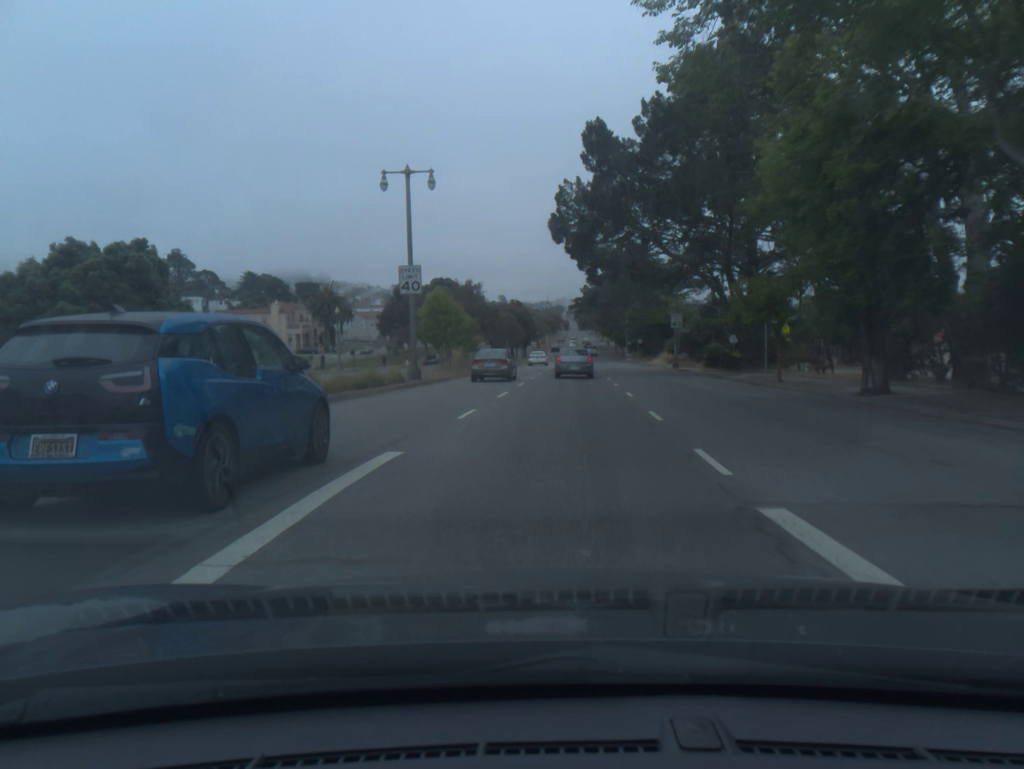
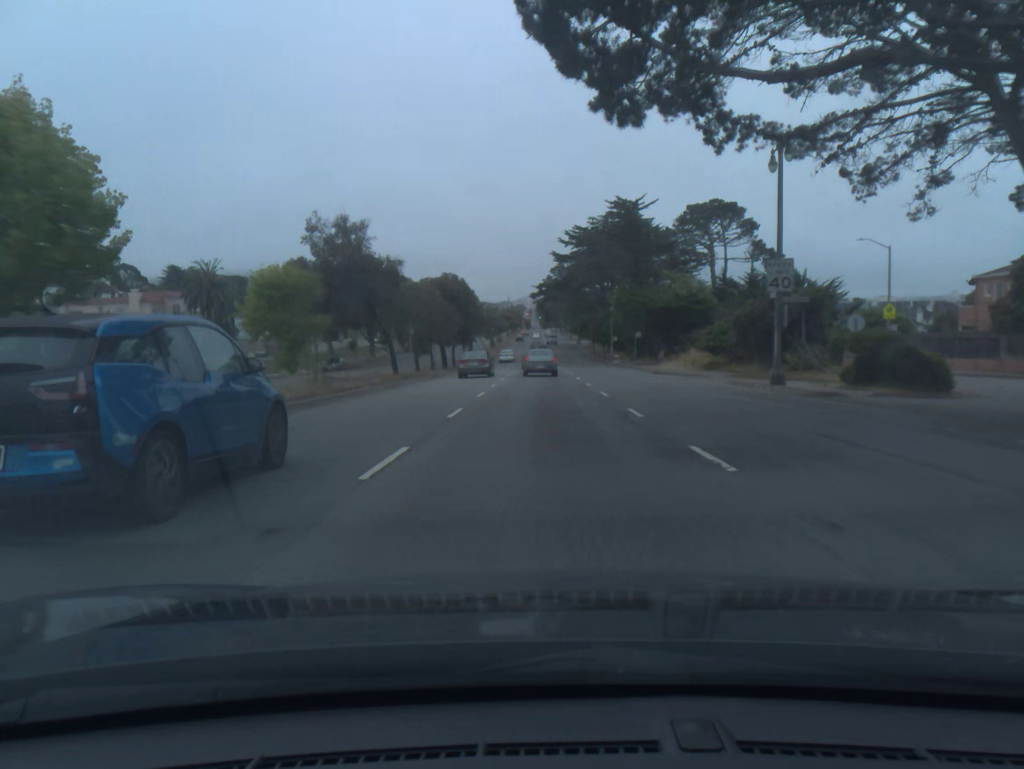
(+1.1, +36.1) m; +3°
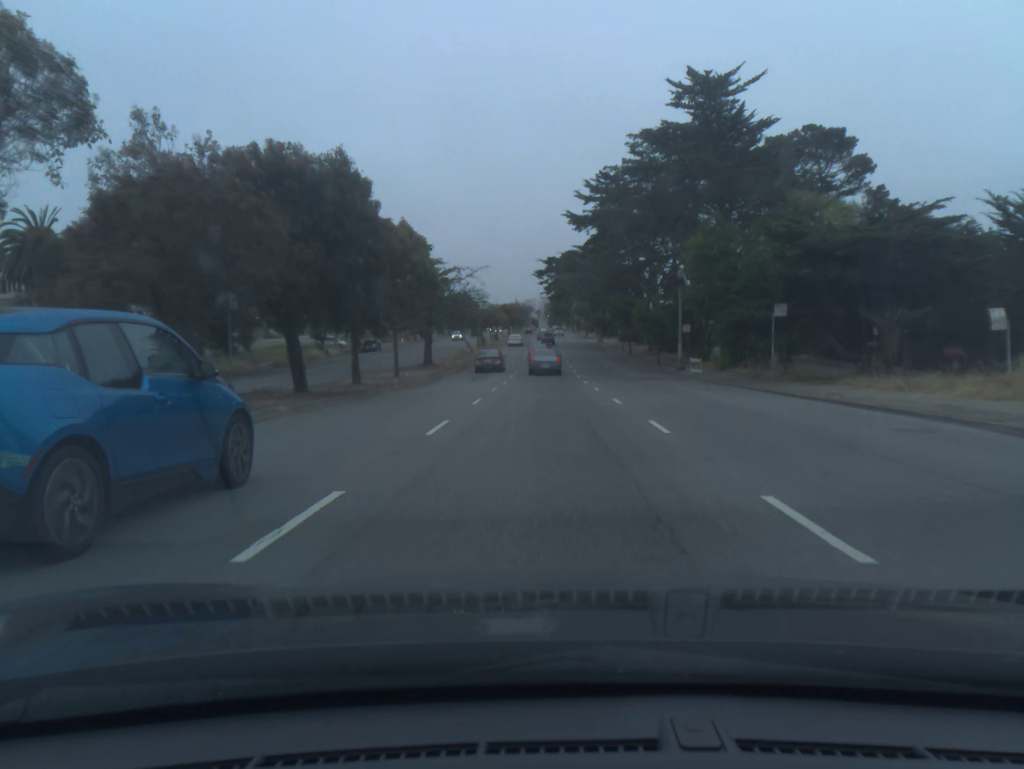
(-0.2, +39.9) m; -1°
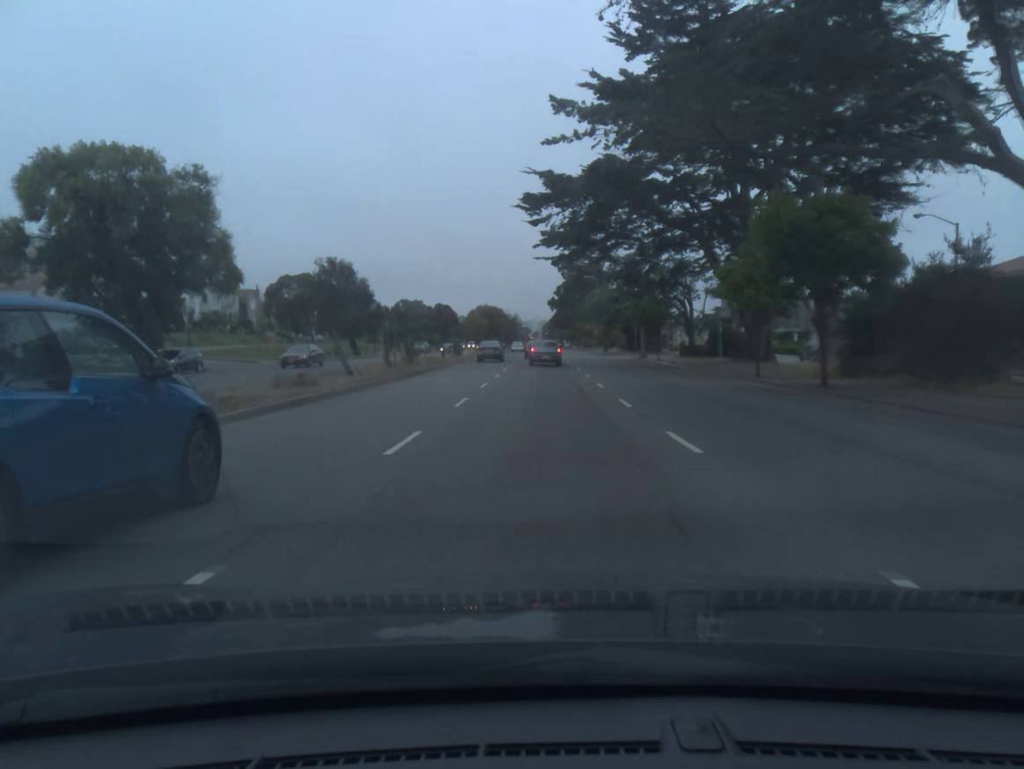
(+0.2, +53.0) m; 0°
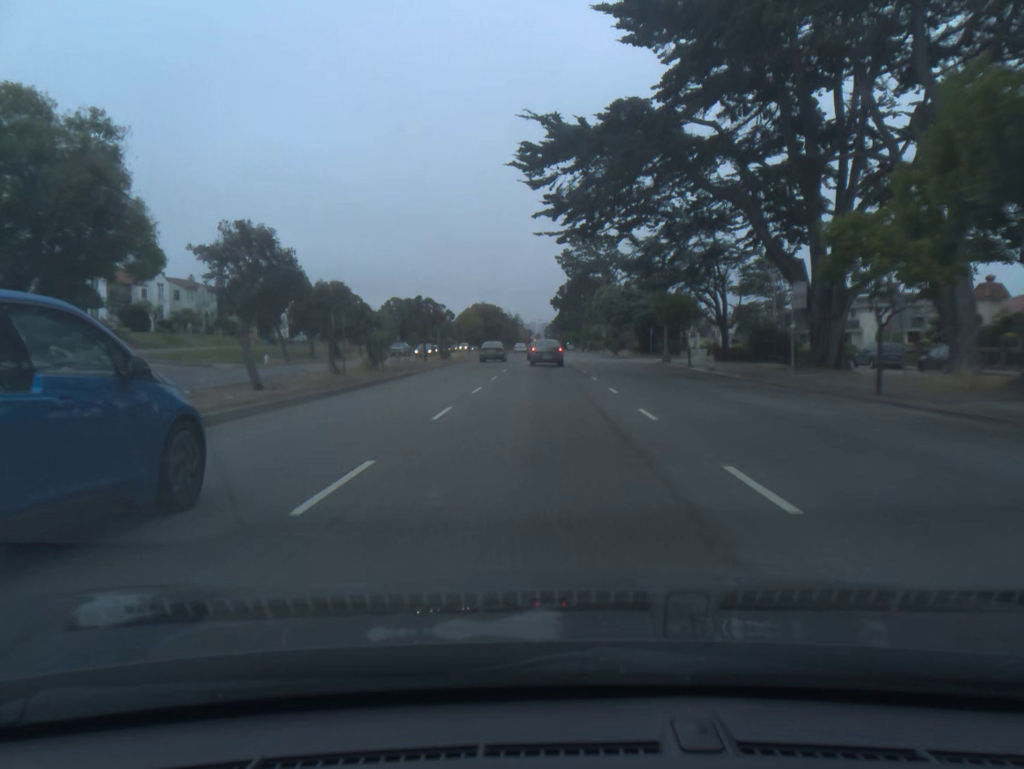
(0.0, +10.8) m; 0°
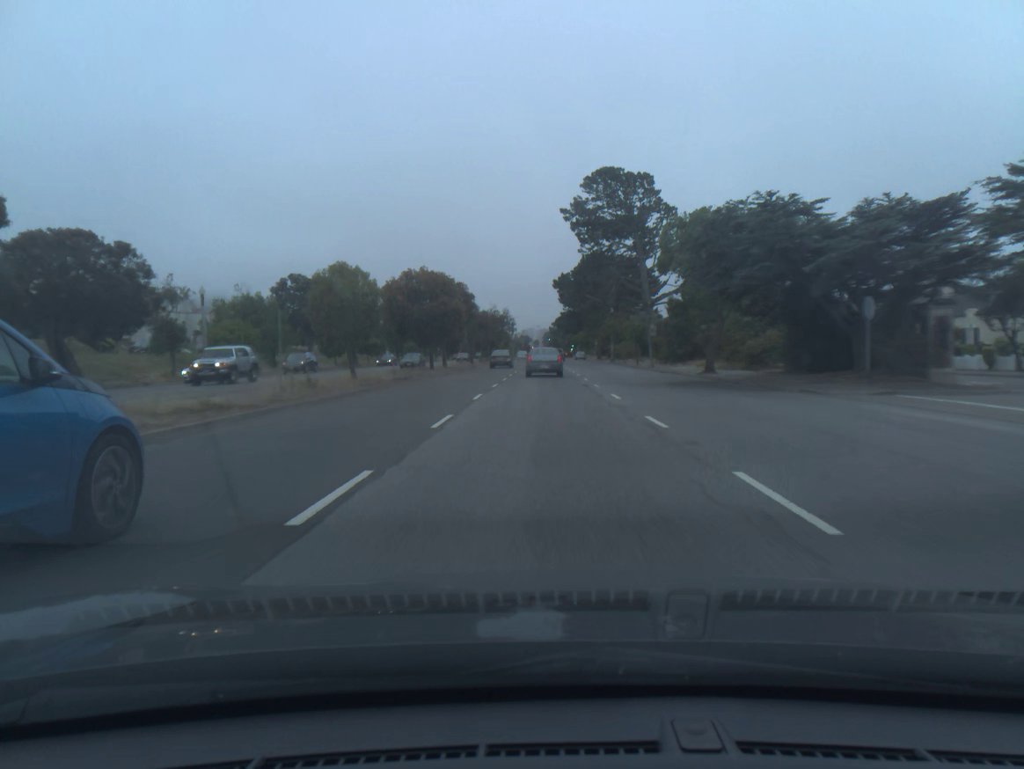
(0.0, +51.7) m; 0°
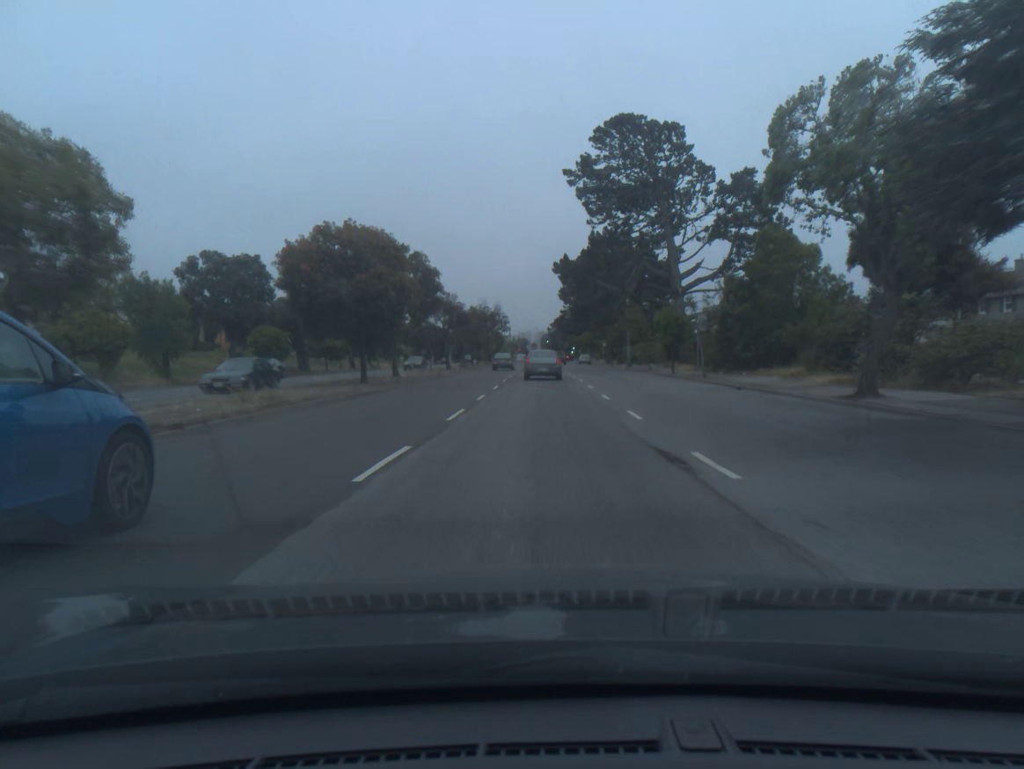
(0.0, +19.7) m; 0°
